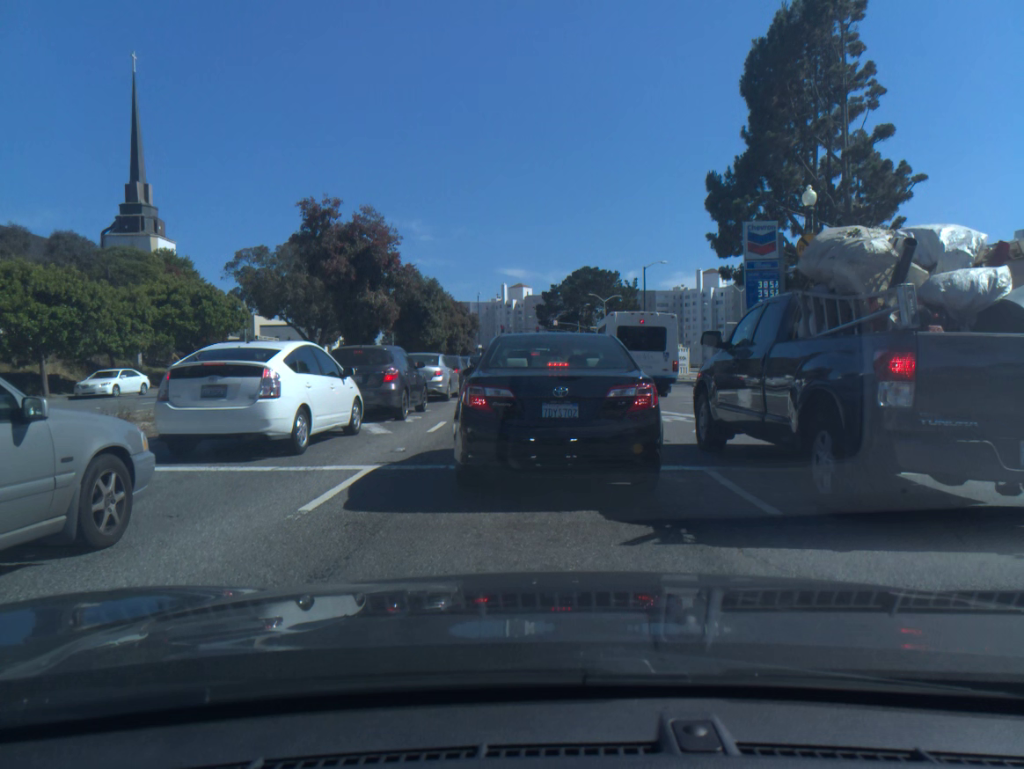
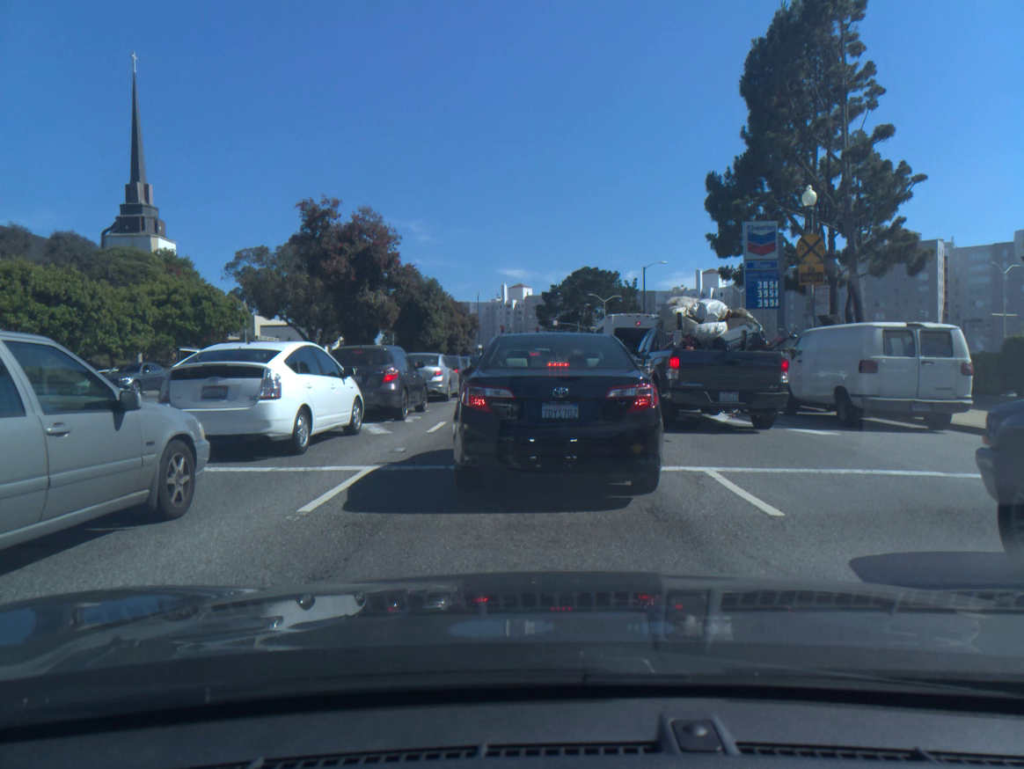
(0.0, +0.1) m; 0°
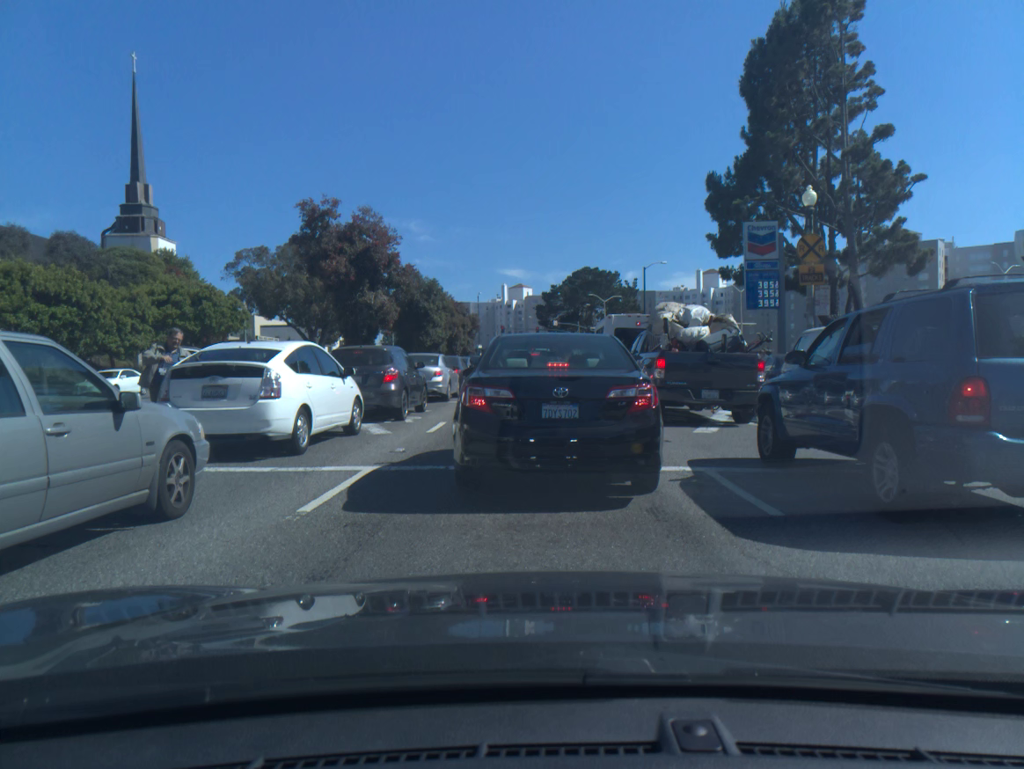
(0.0, 0.0) m; 0°
